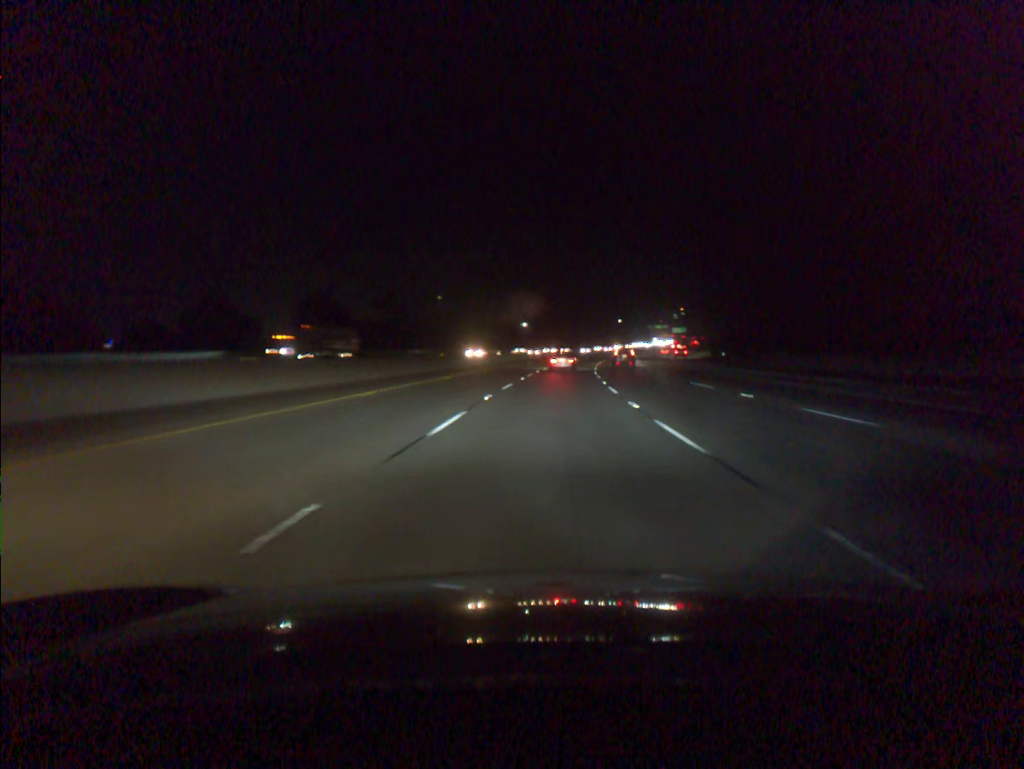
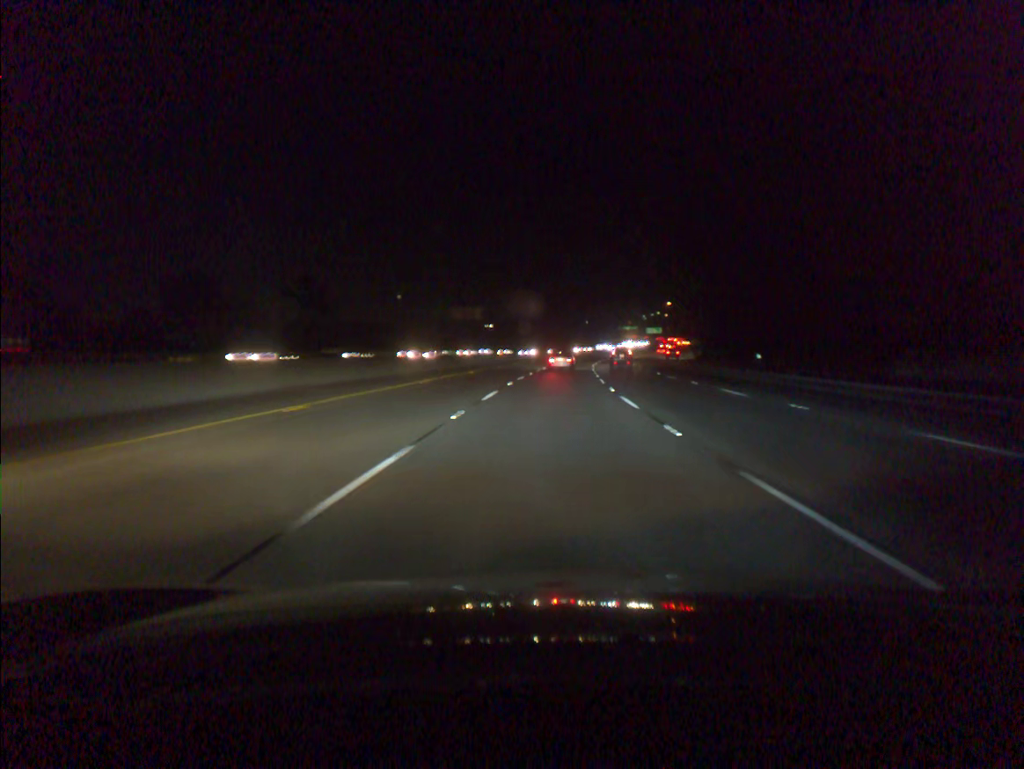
(+0.7, +35.0) m; +2°
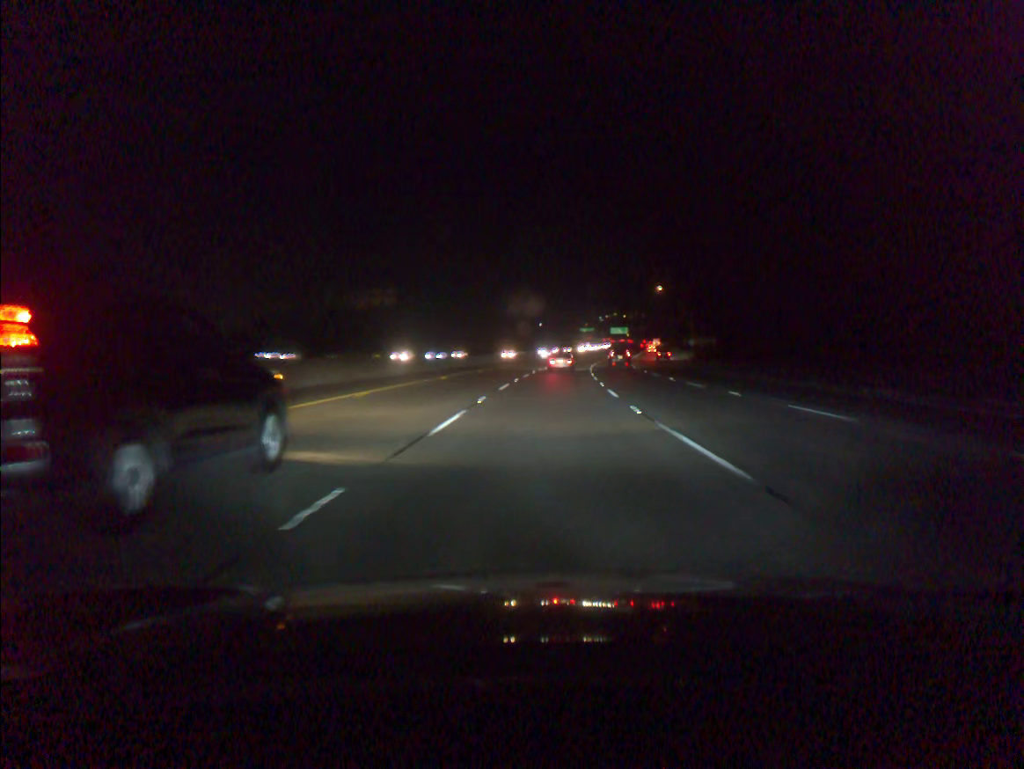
(+1.6, +52.3) m; +3°
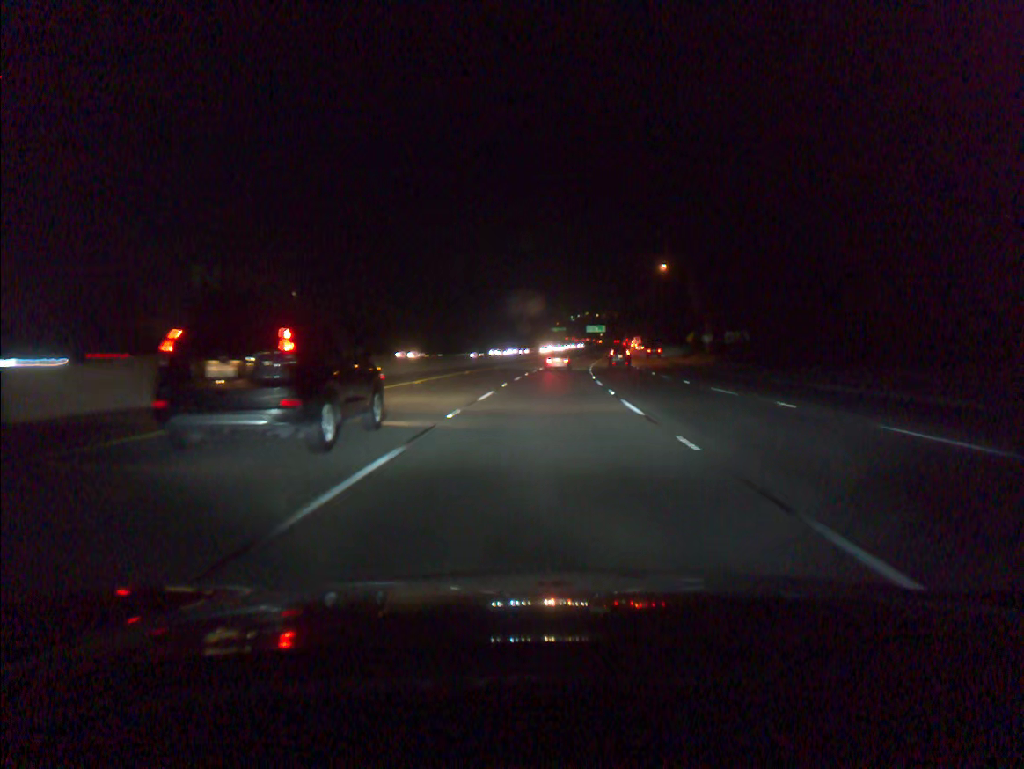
(+0.6, +34.8) m; +2°
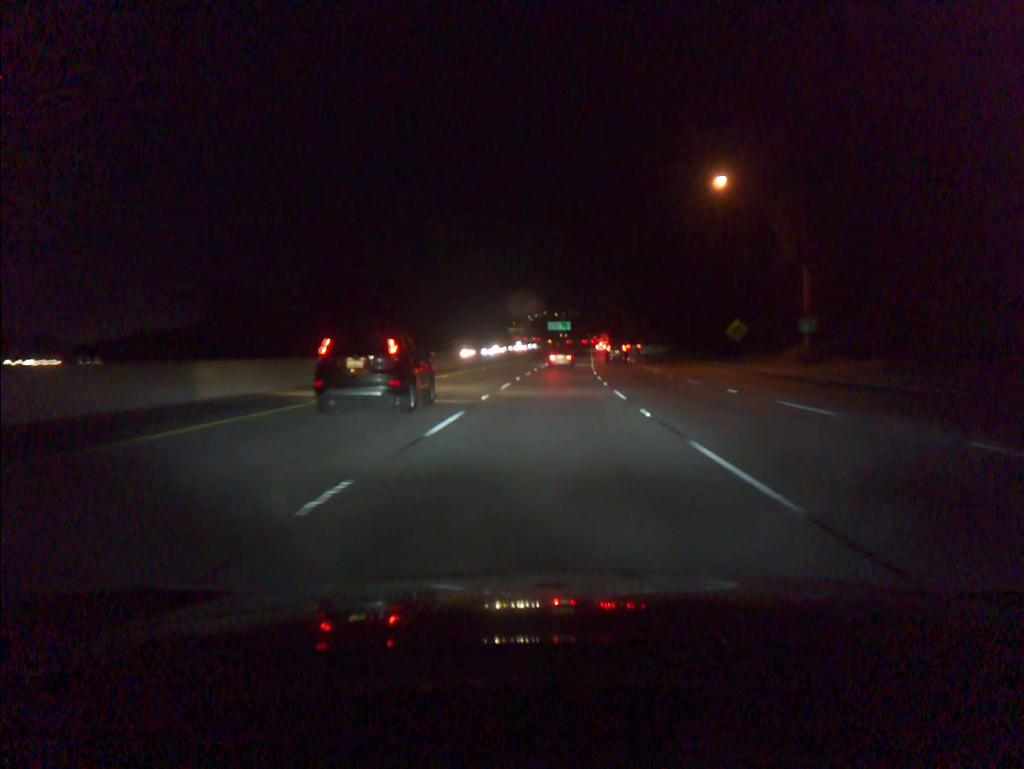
(+1.4, +52.2) m; +3°
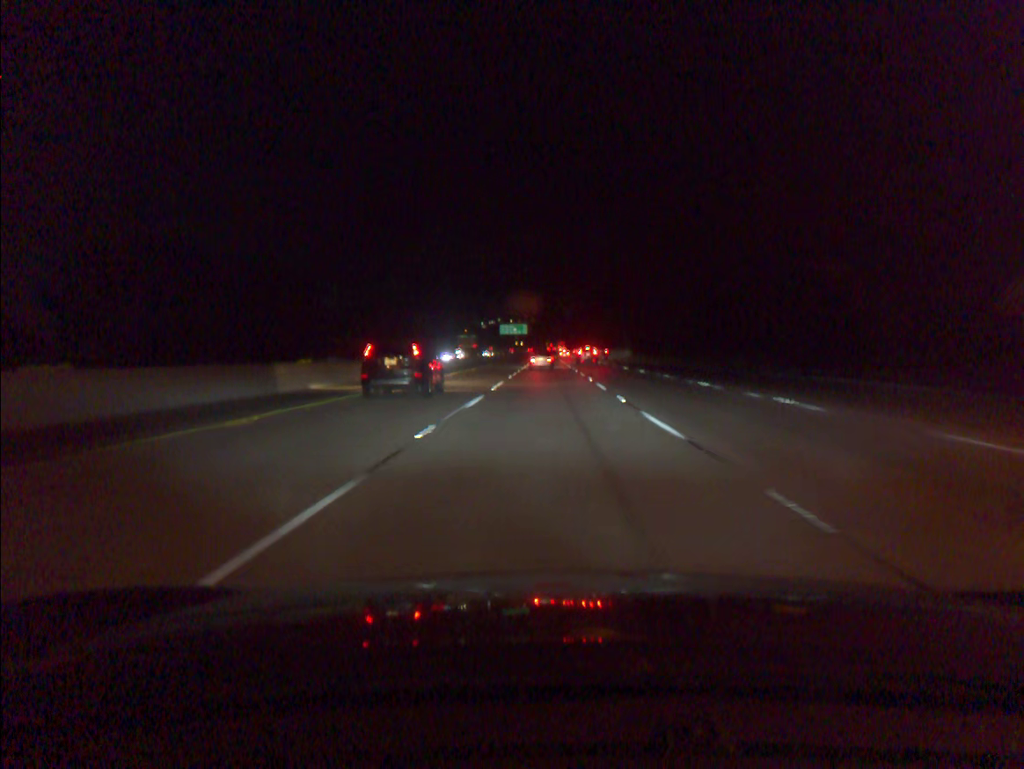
(+1.6, +52.1) m; +3°
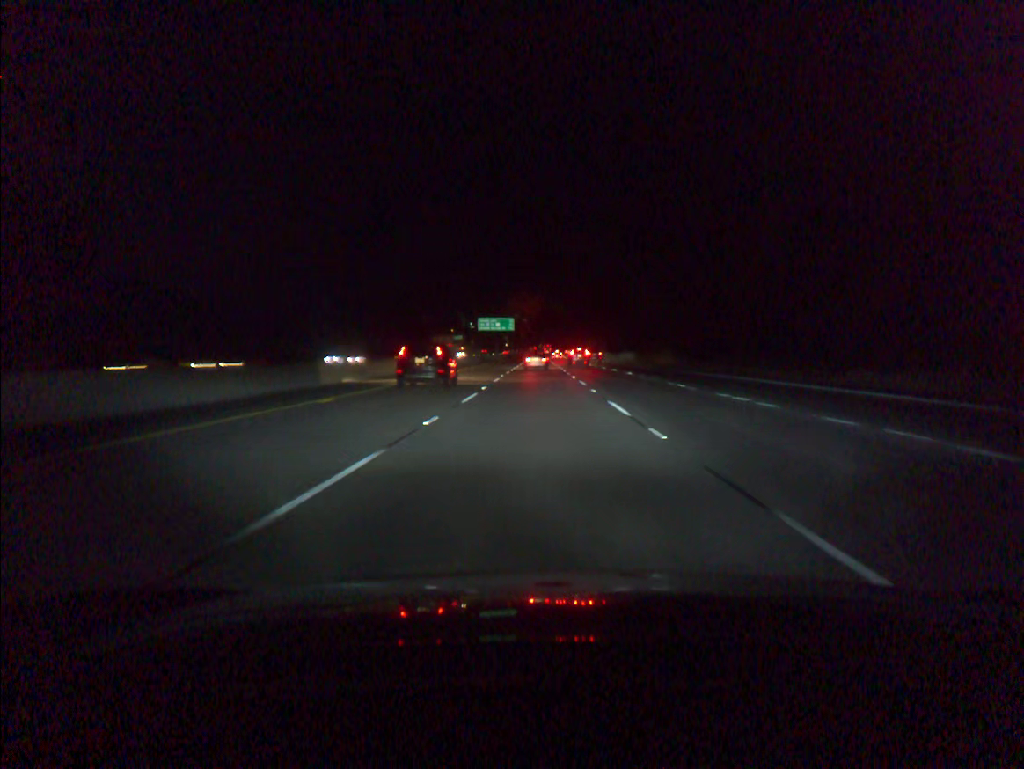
(+0.4, +52.0) m; 0°
